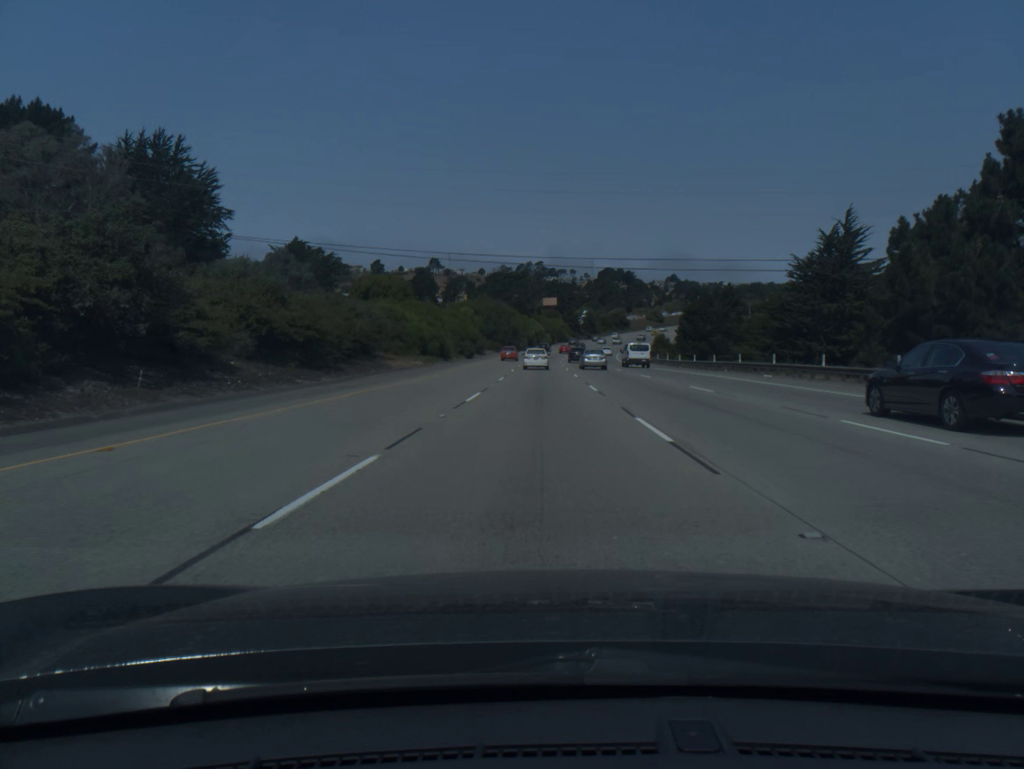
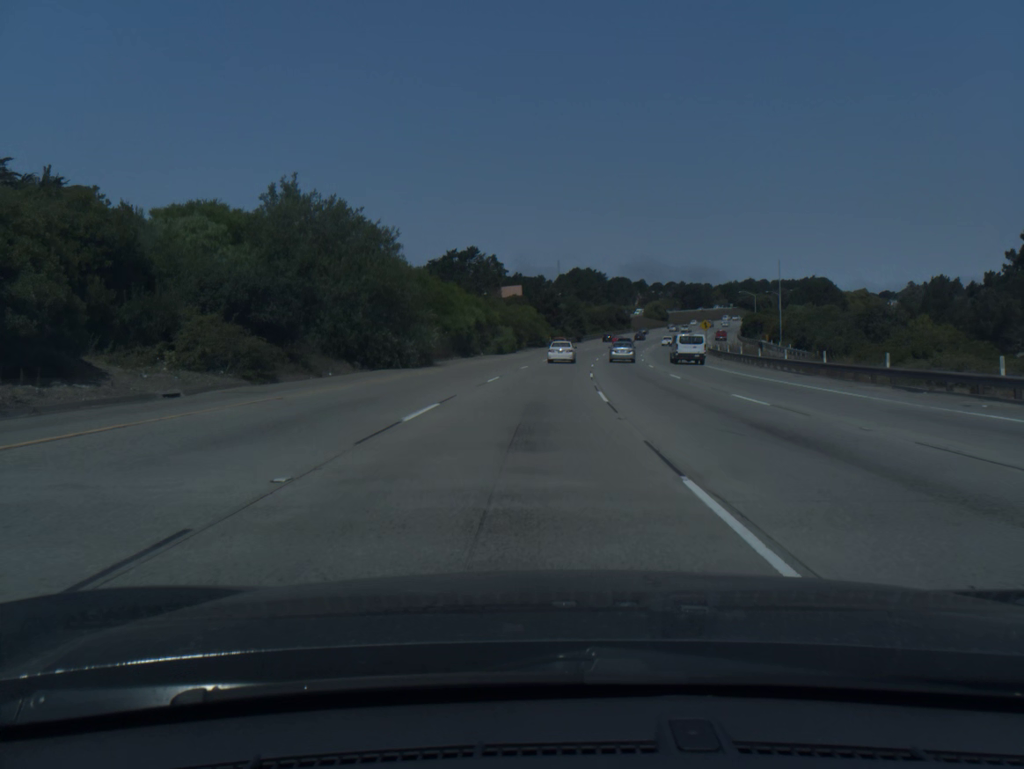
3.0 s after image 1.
(+1.1, +94.9) m; +2°
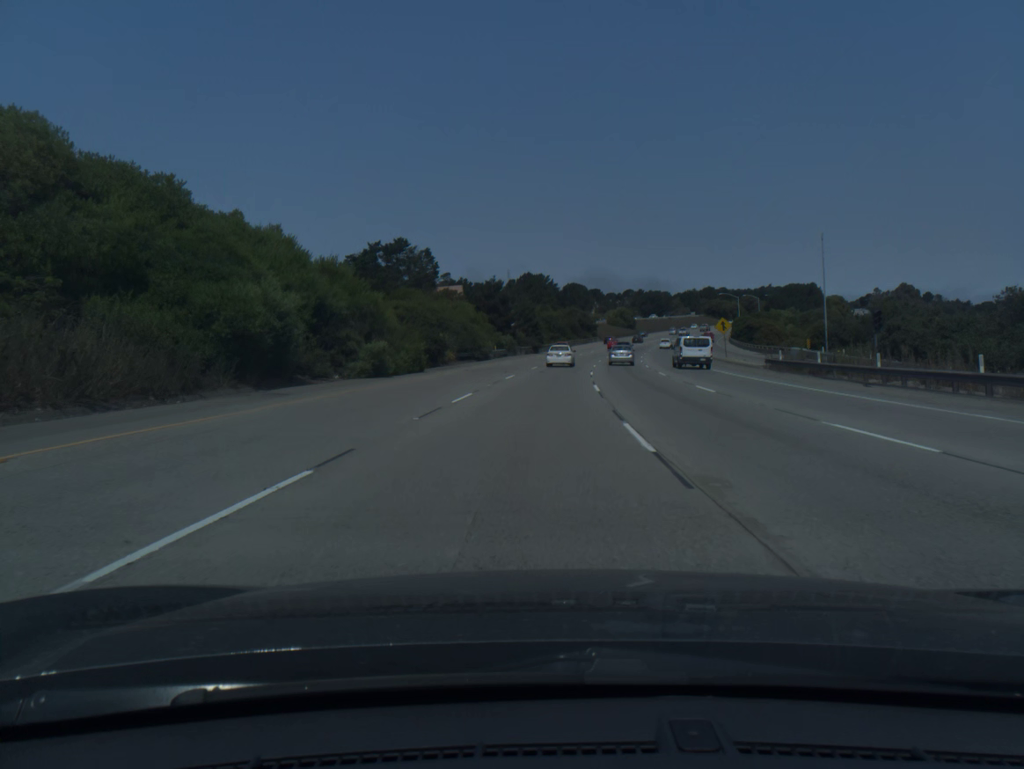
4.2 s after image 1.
(+1.1, +37.4) m; +4°
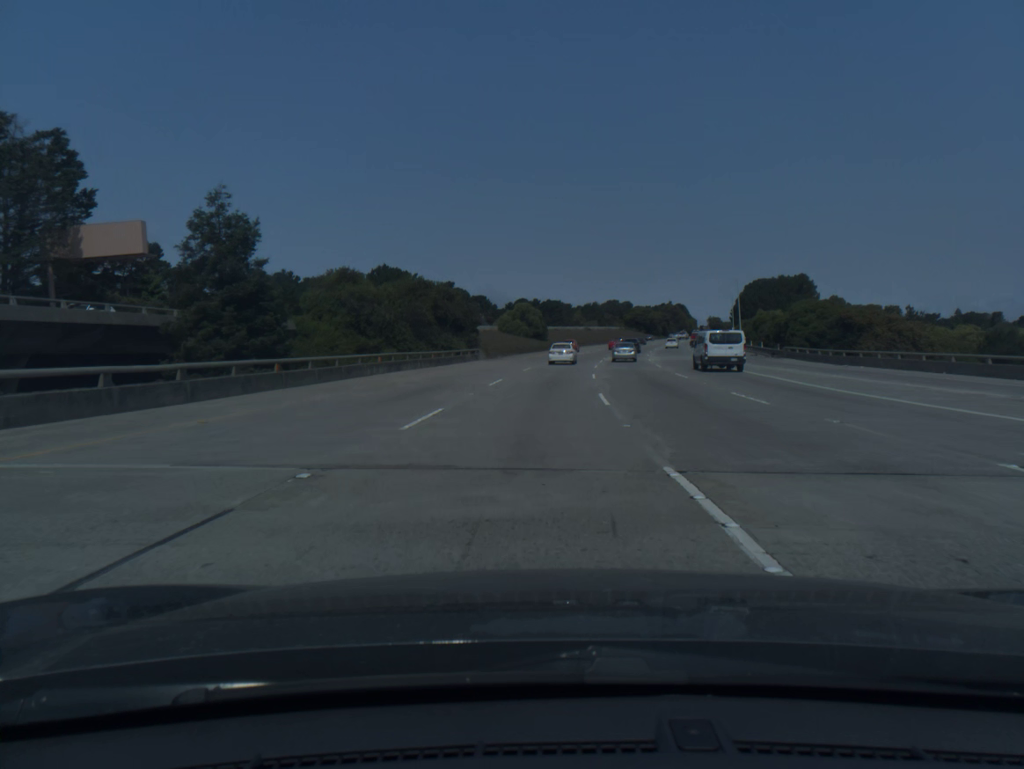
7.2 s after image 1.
(+7.1, +92.7) m; +8°
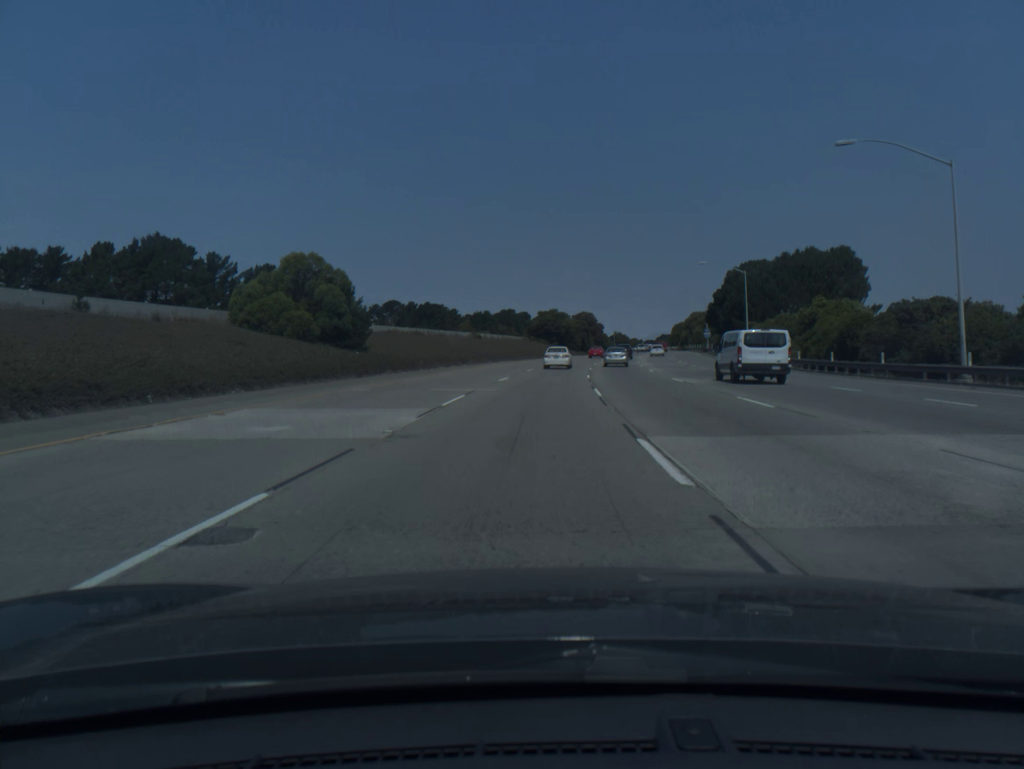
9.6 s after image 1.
(+4.9, +74.4) m; +8°
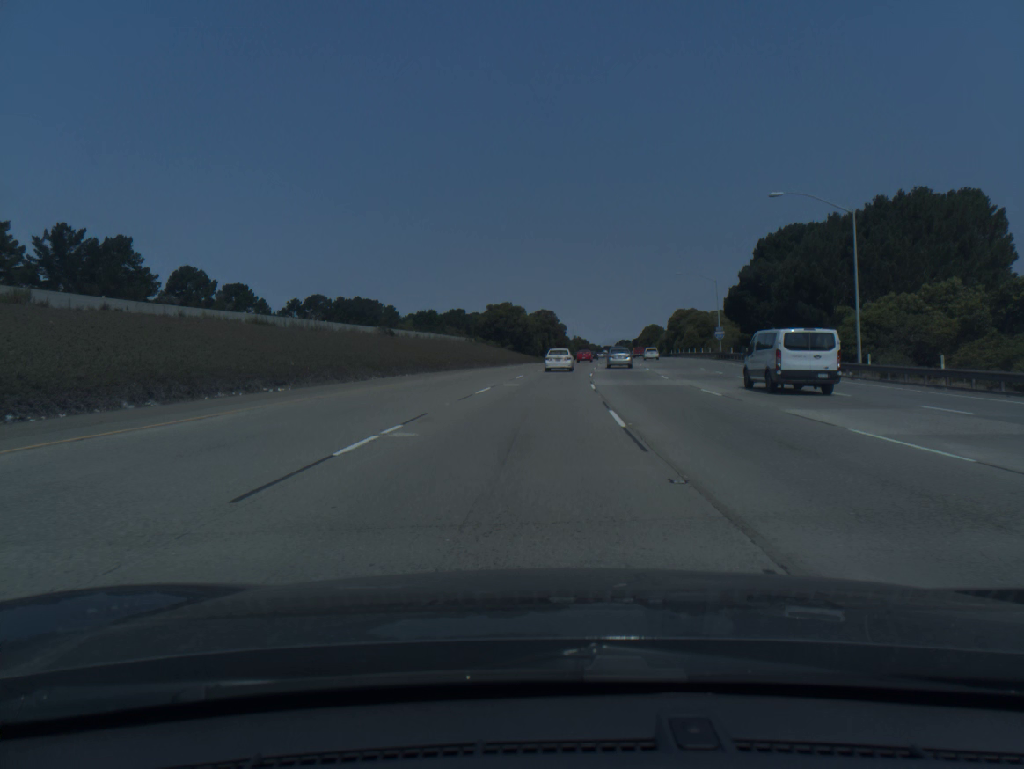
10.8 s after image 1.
(+1.1, +37.6) m; +3°
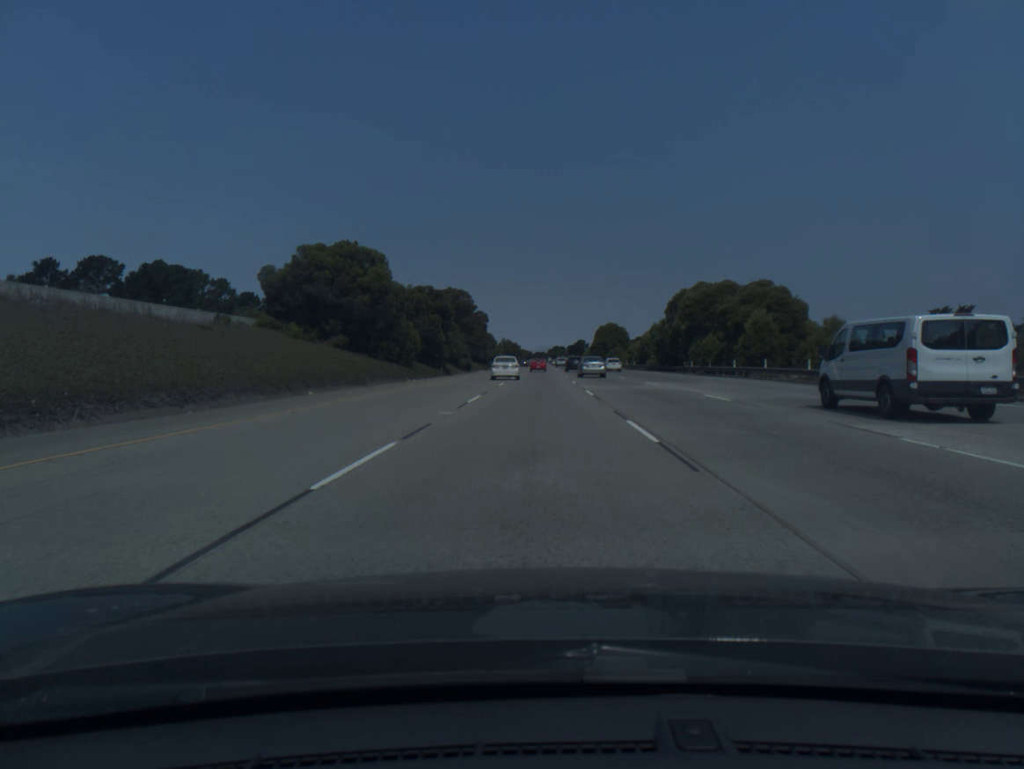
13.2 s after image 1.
(+4.0, +74.7) m; +5°
